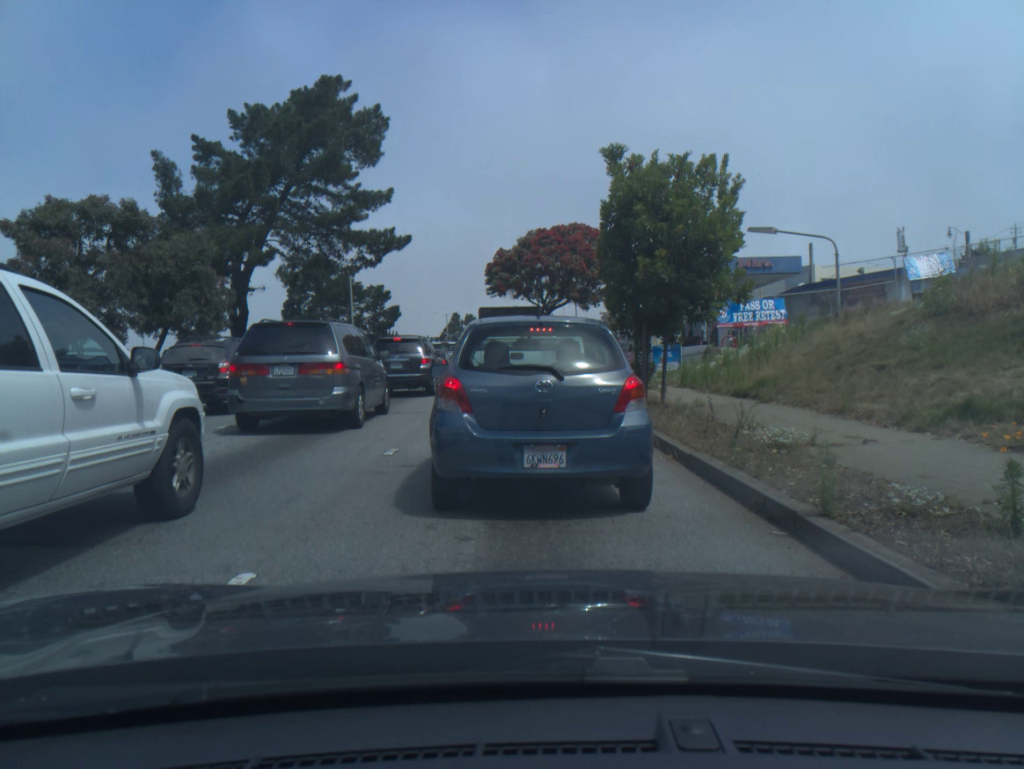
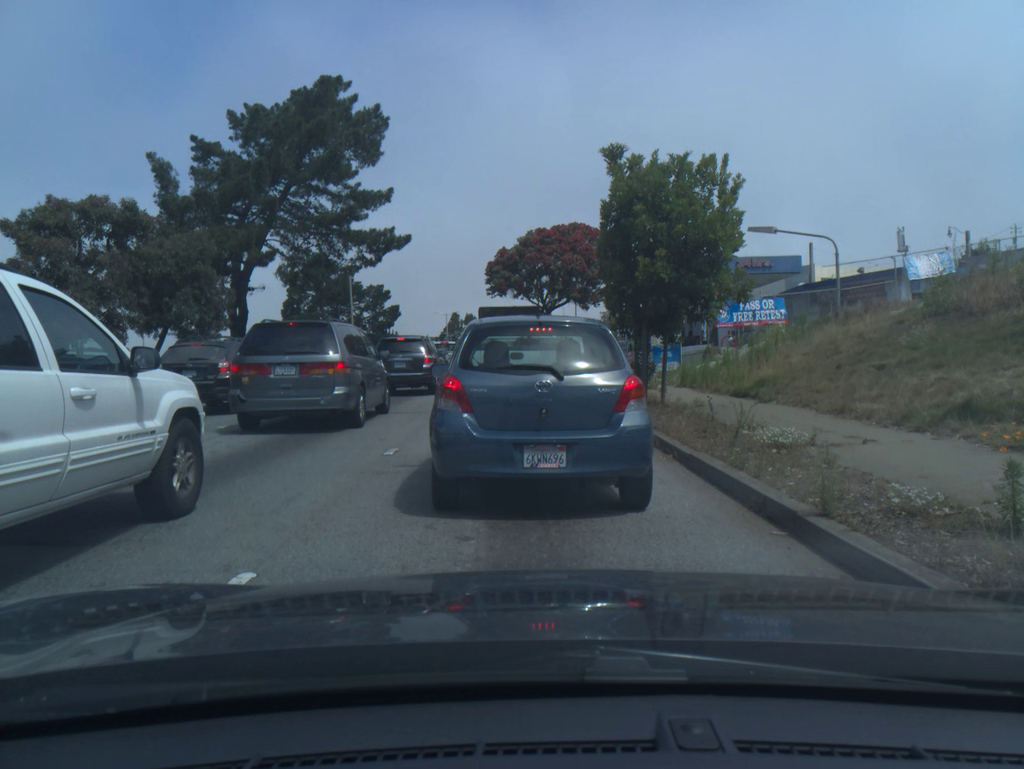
(0.0, 0.0) m; 0°
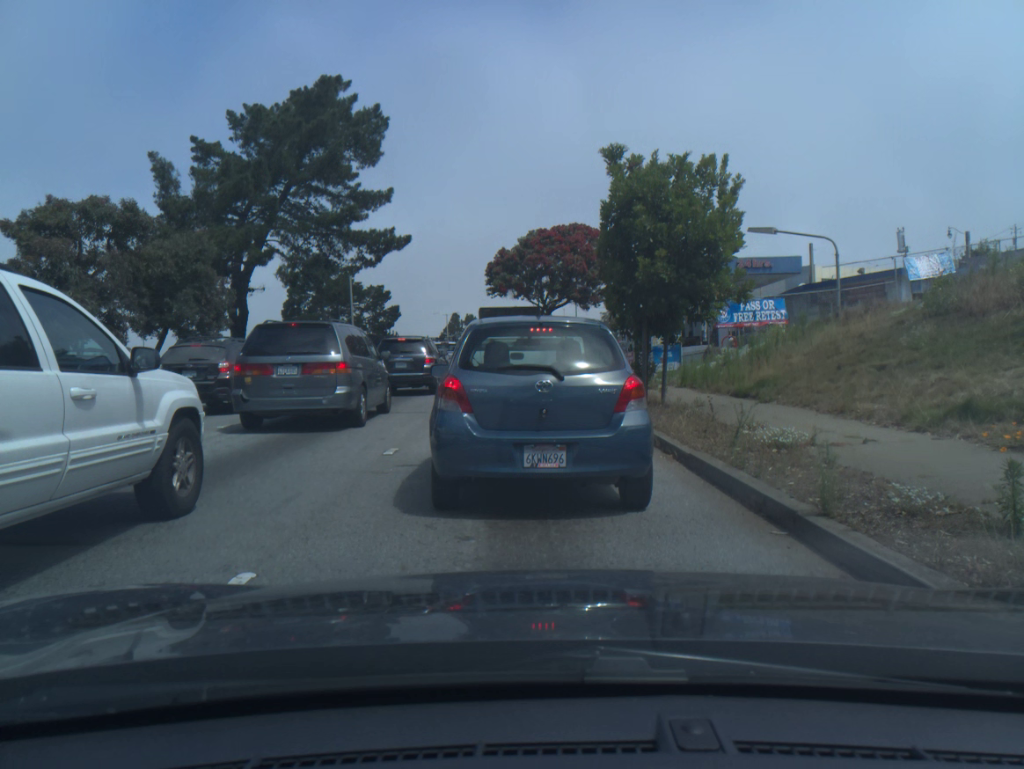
(0.0, 0.0) m; 0°
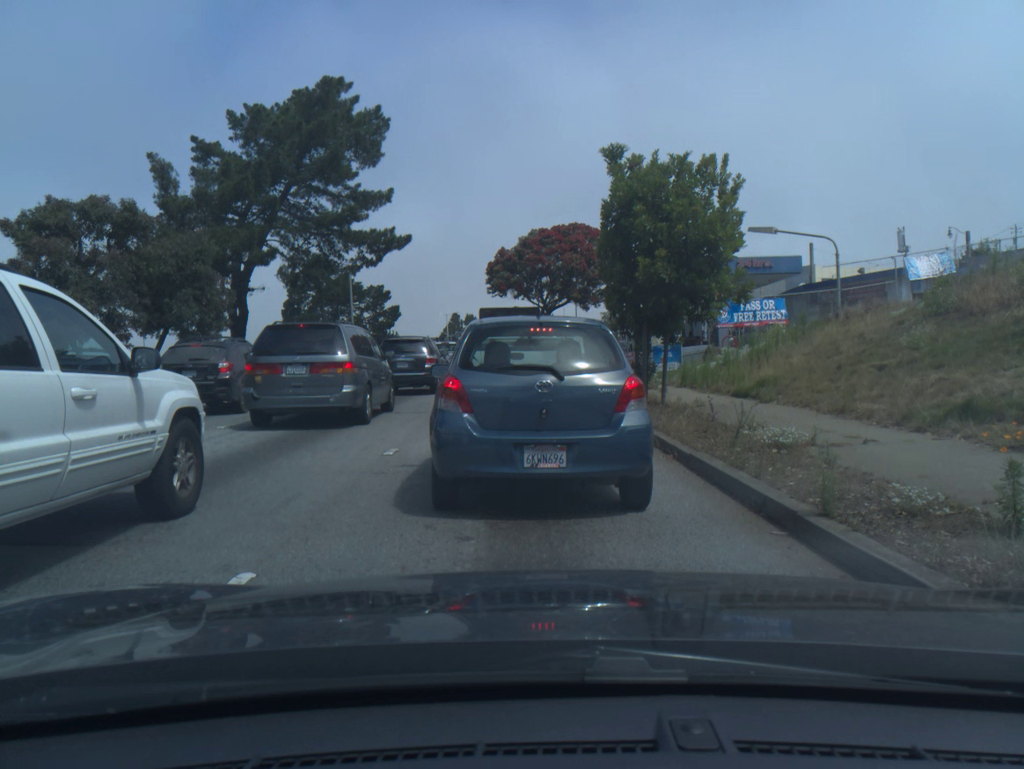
(0.0, 0.0) m; 0°
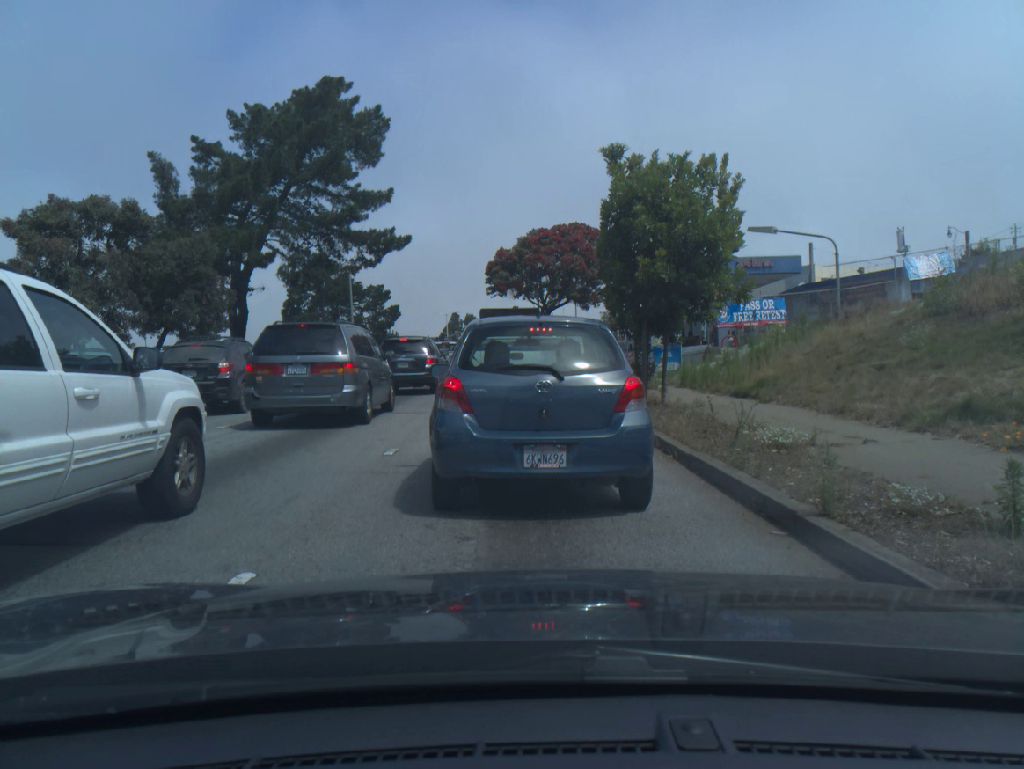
(0.0, 0.0) m; 0°
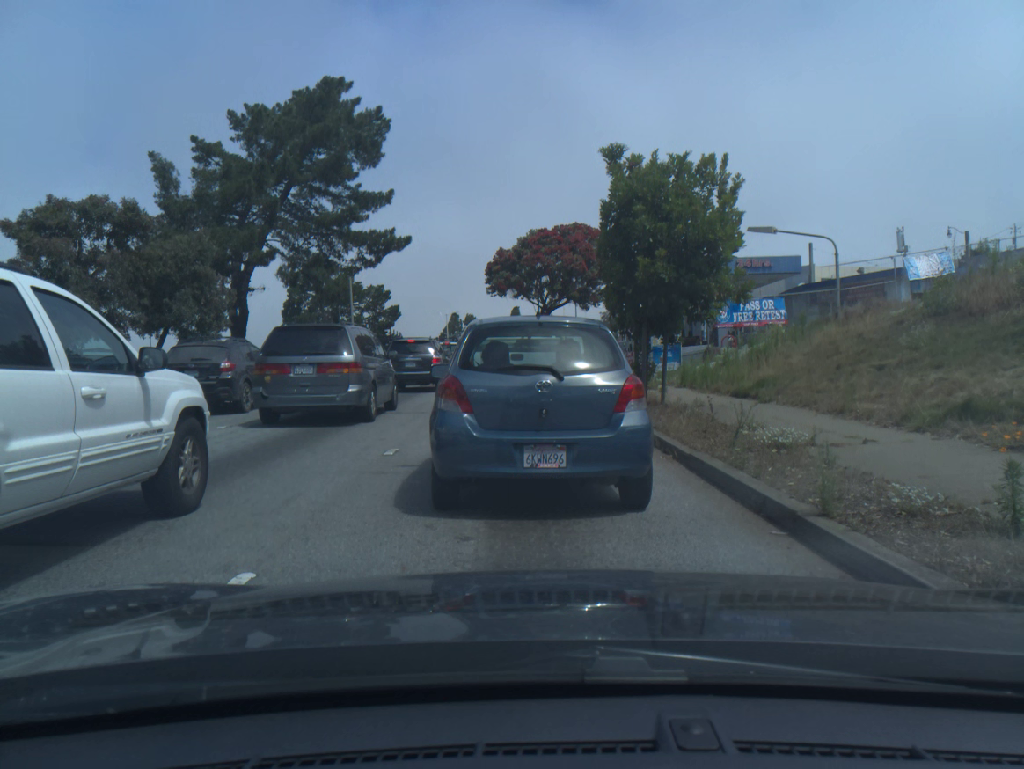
(0.0, 0.0) m; 0°
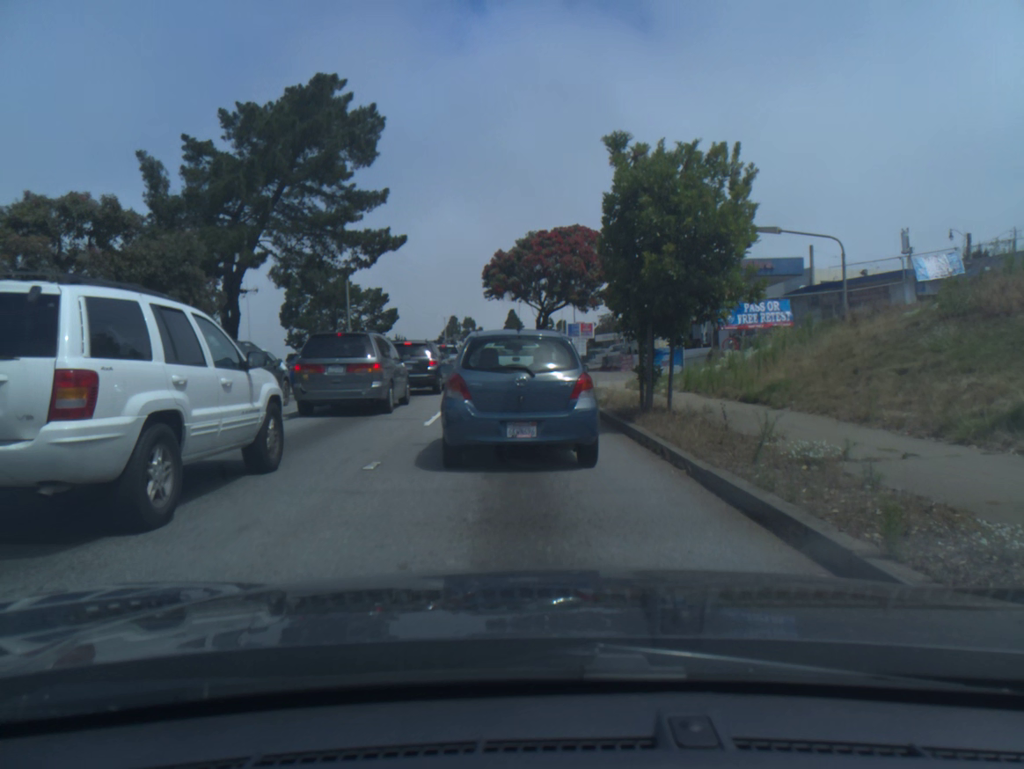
(0.0, +0.9) m; 0°
